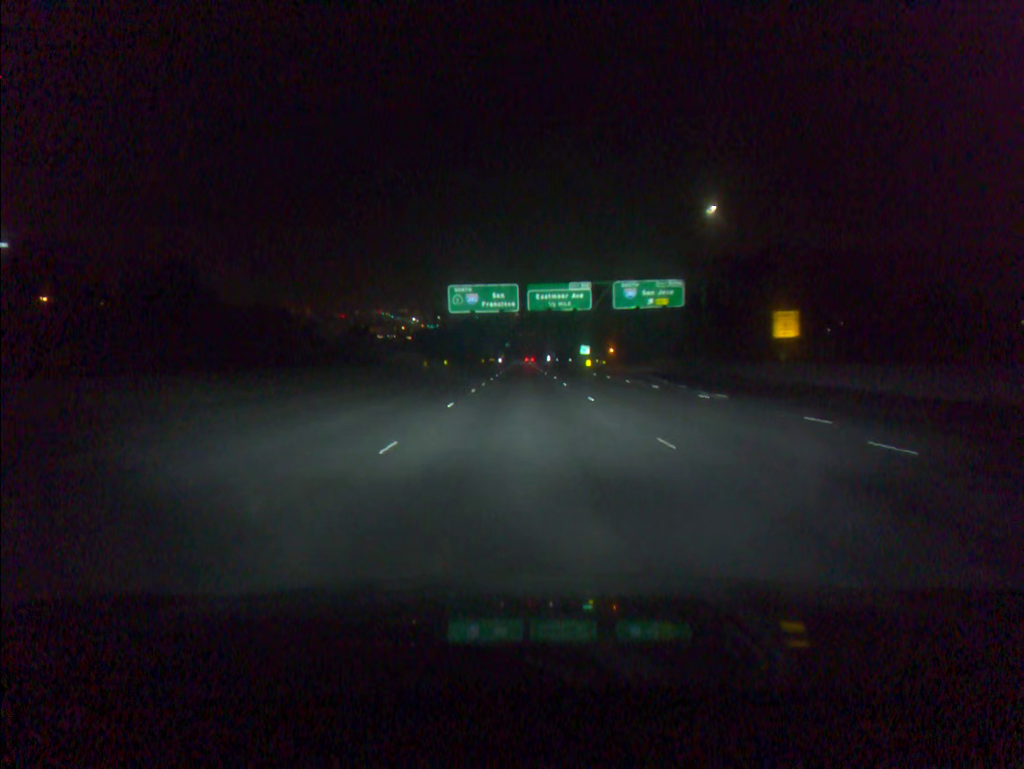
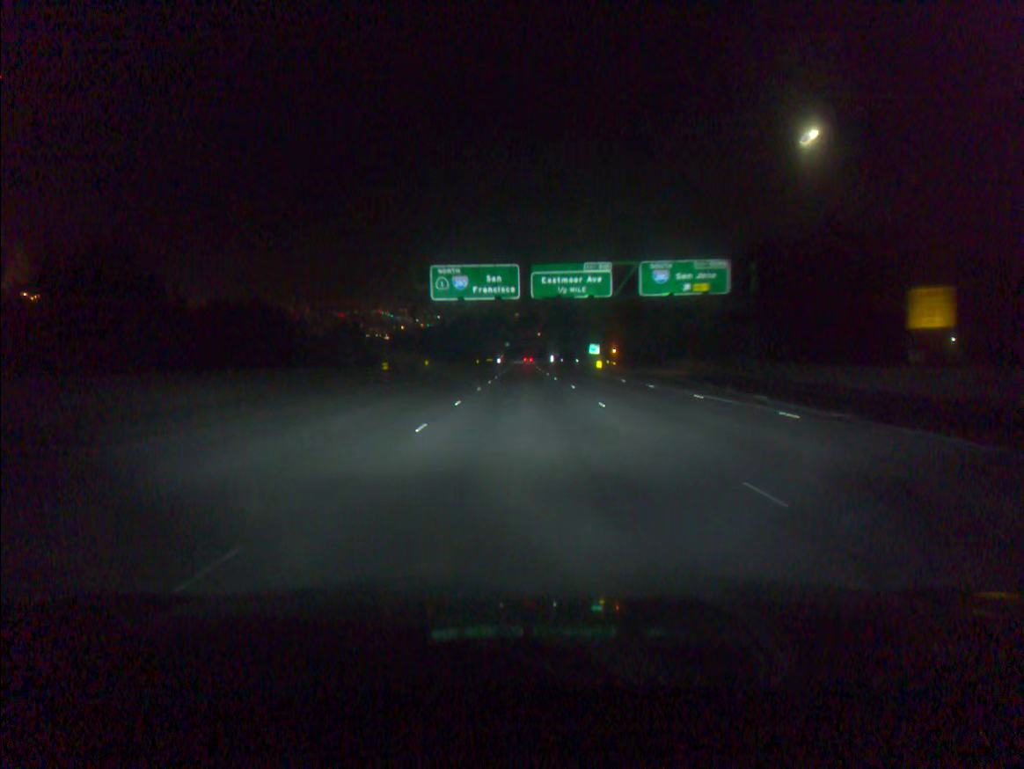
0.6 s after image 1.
(0.0, +15.8) m; 0°
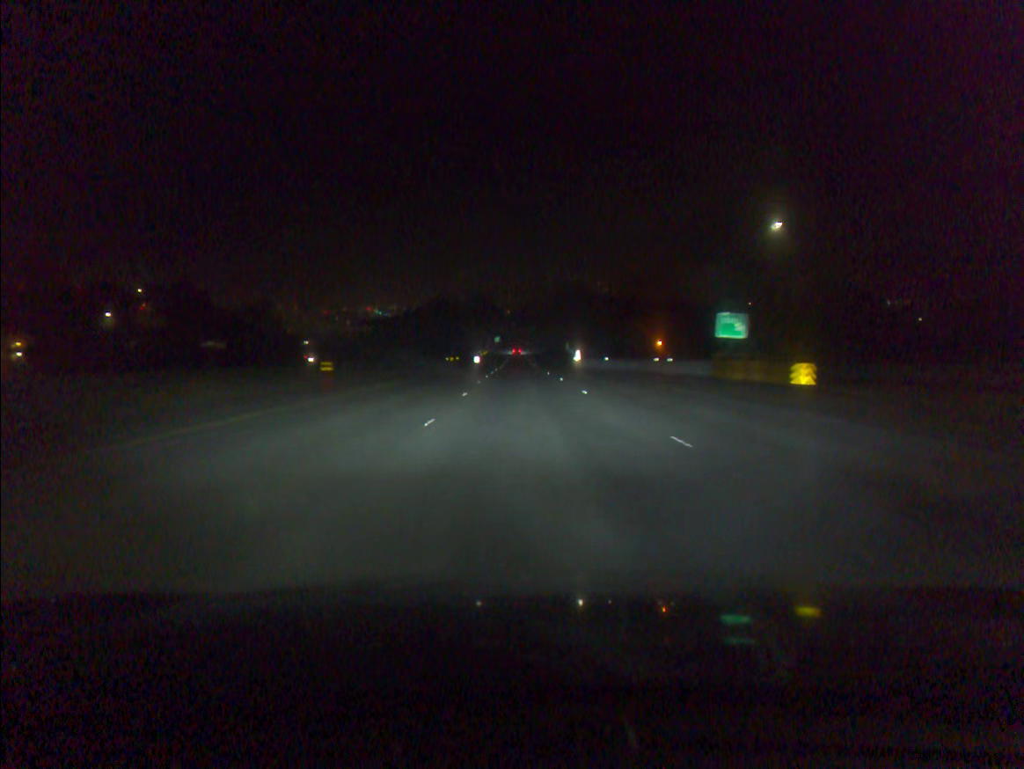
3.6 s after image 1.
(+0.3, +79.1) m; +1°
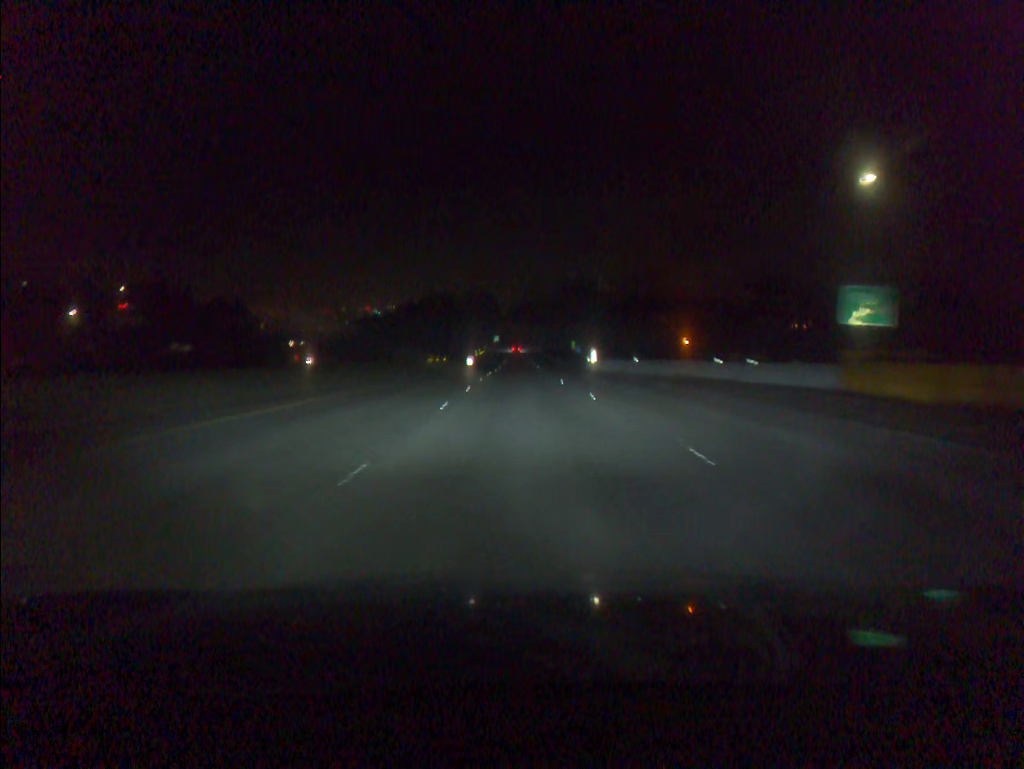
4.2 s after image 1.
(0.0, +15.8) m; 0°
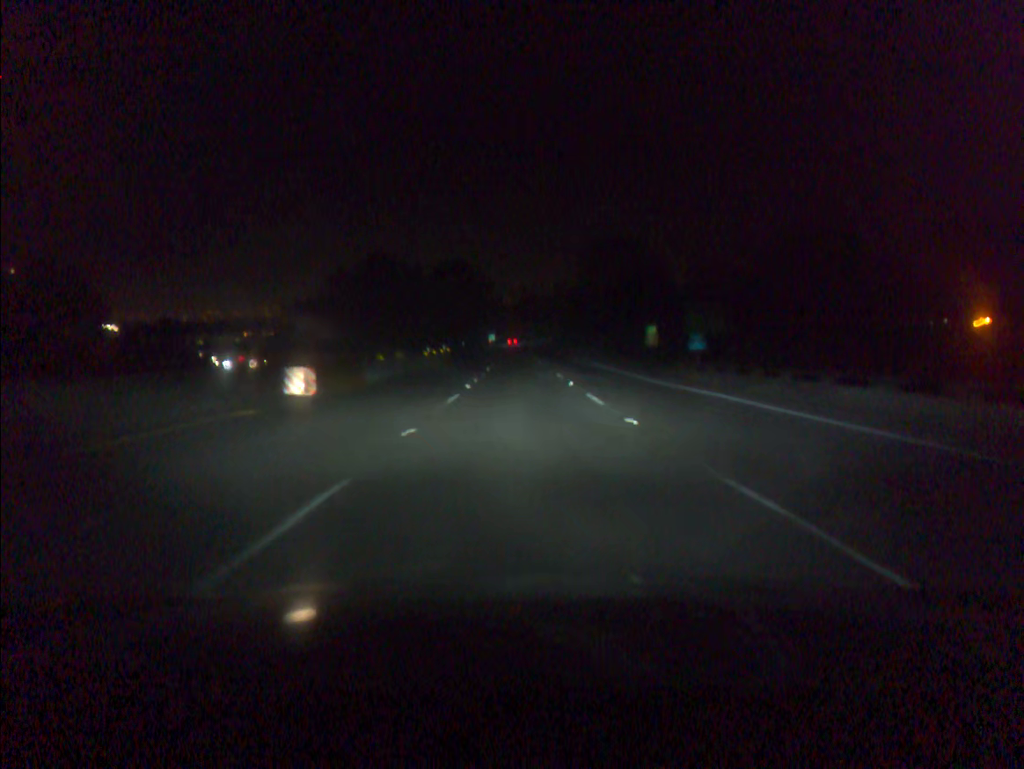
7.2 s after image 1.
(-0.3, +79.1) m; 0°
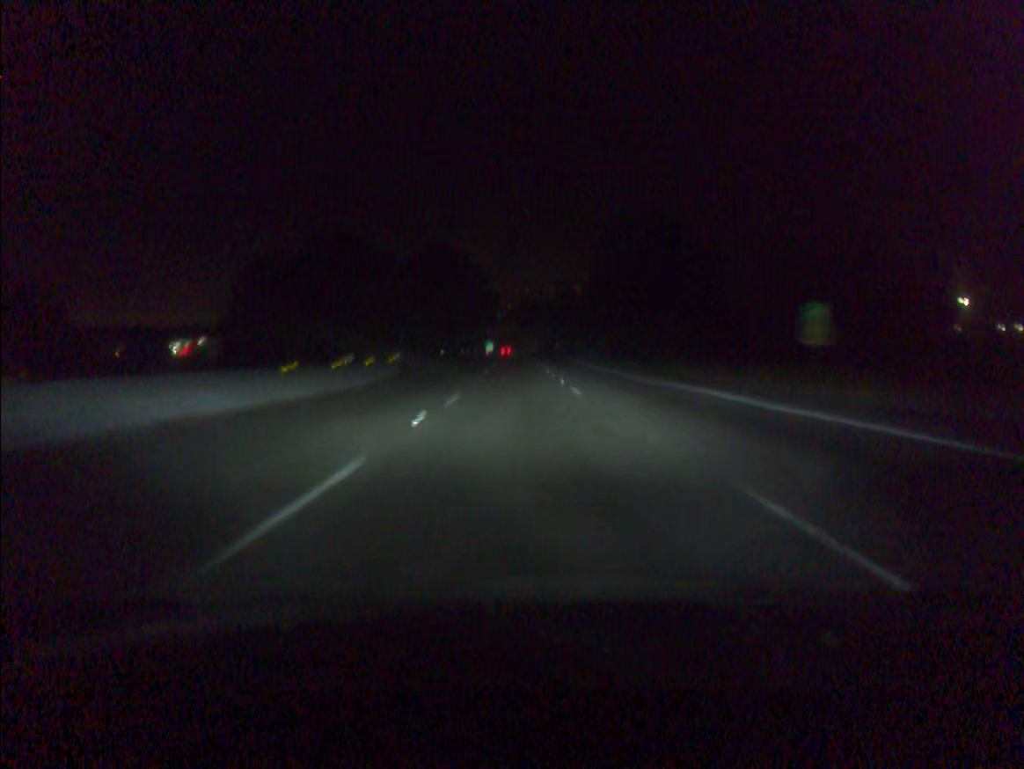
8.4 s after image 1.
(+0.1, +31.6) m; 0°
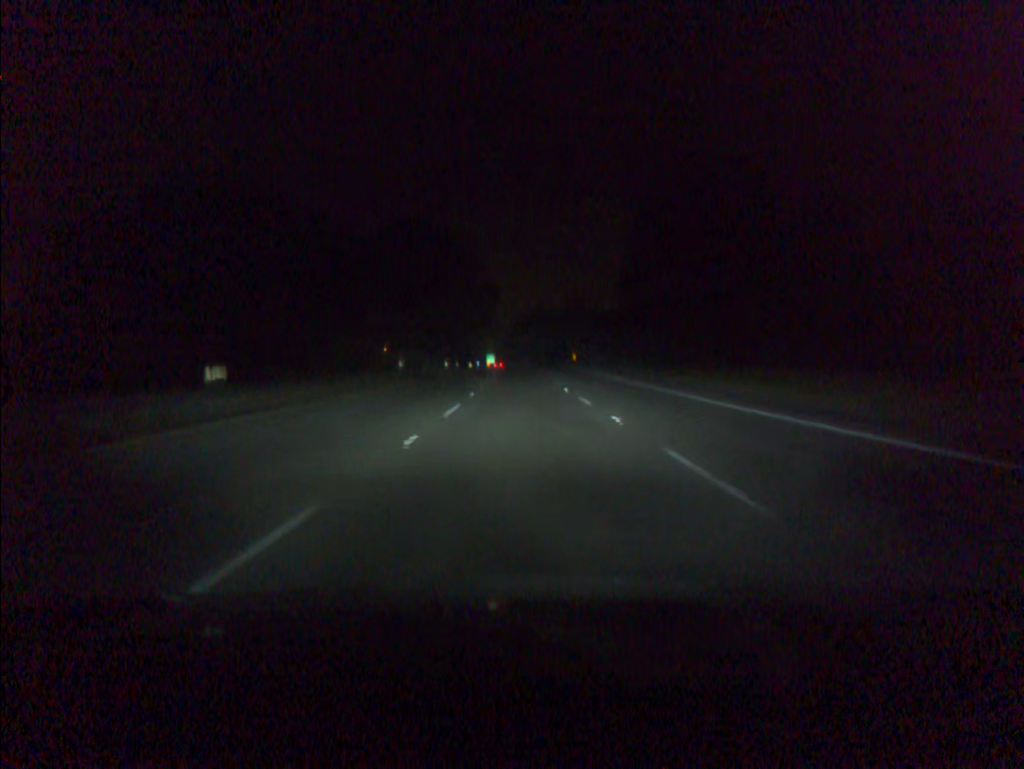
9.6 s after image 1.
(-0.2, +31.5) m; 0°
